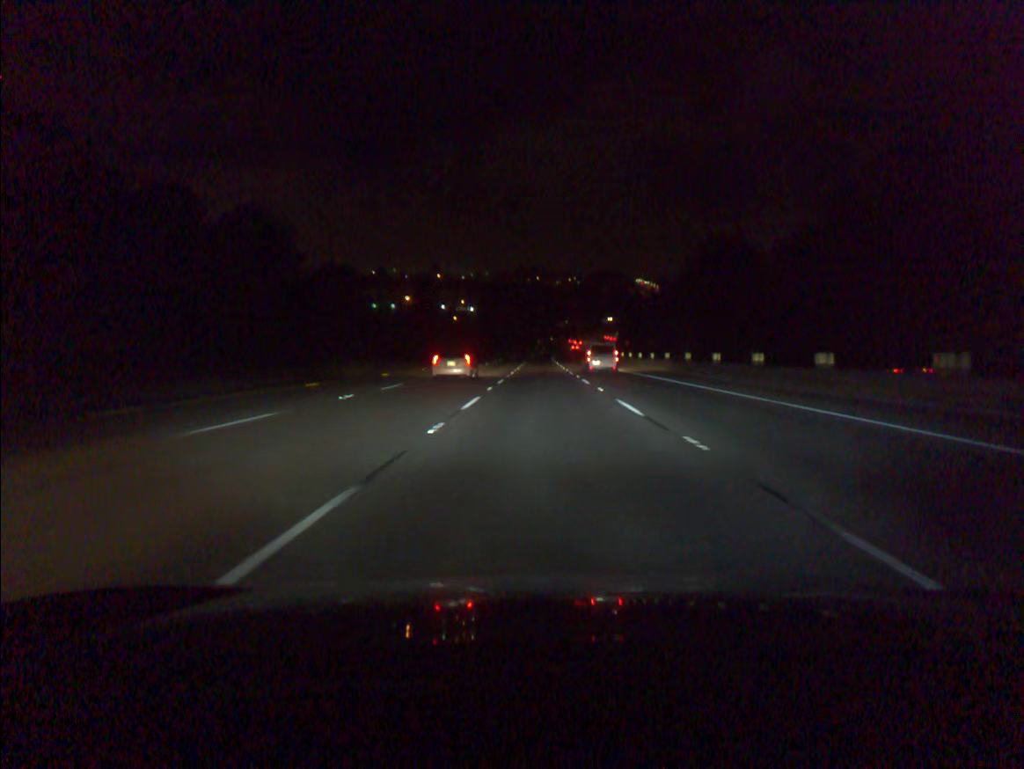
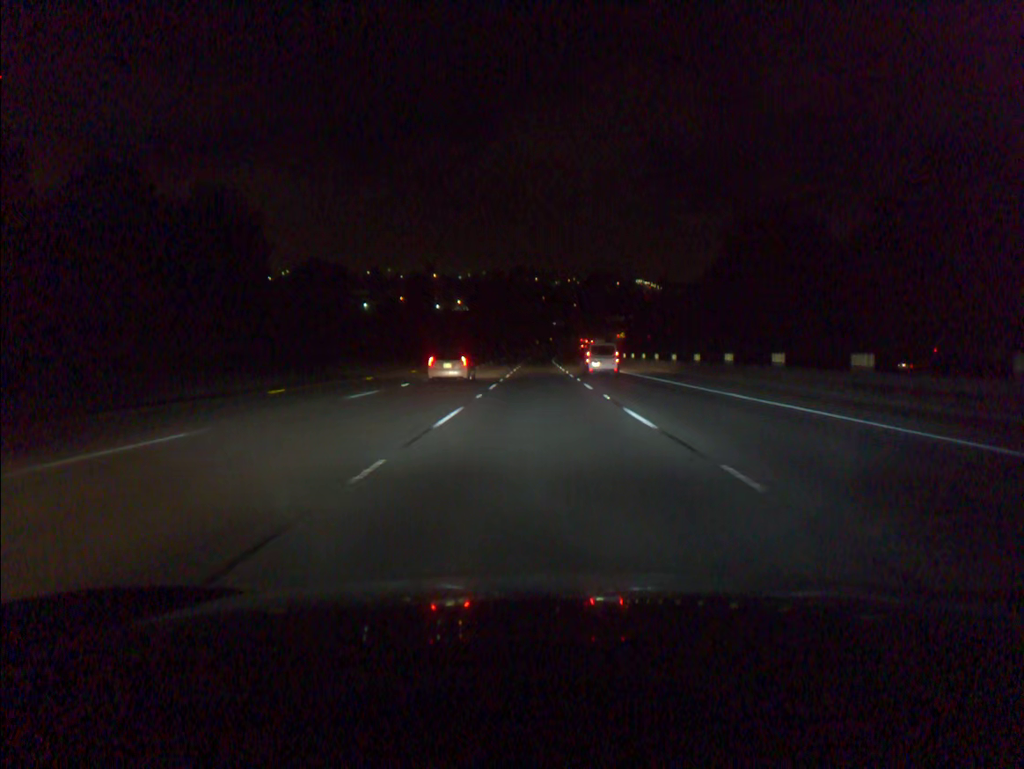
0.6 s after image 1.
(0.0, +18.3) m; 0°
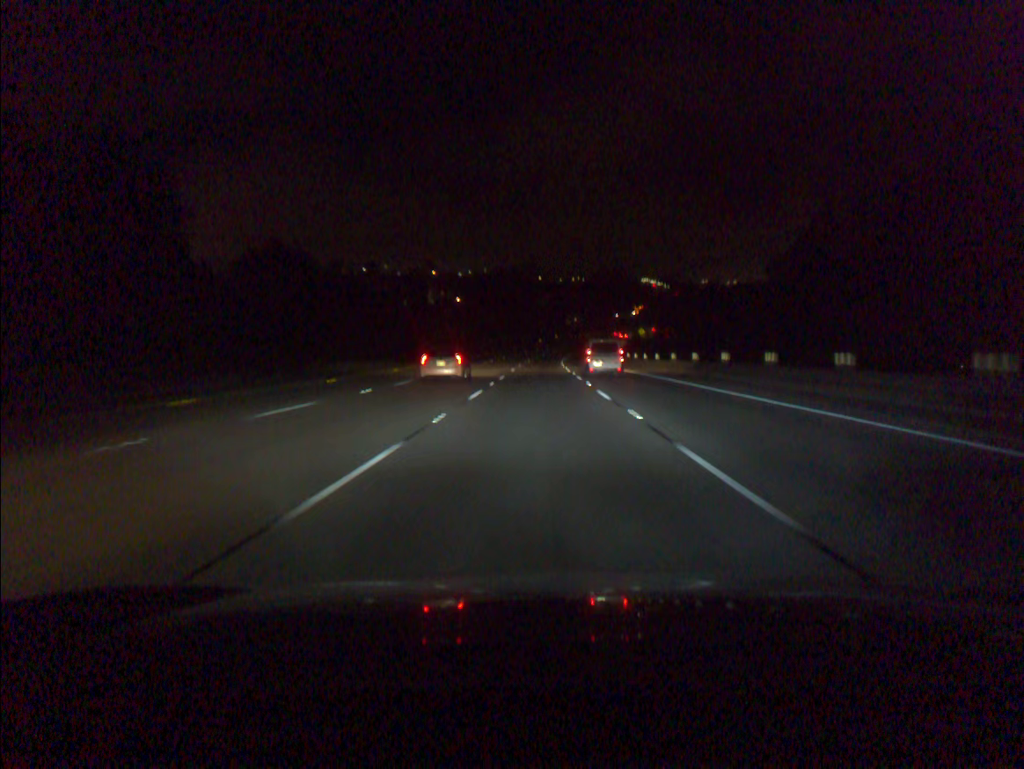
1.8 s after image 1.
(0.0, +36.6) m; 0°
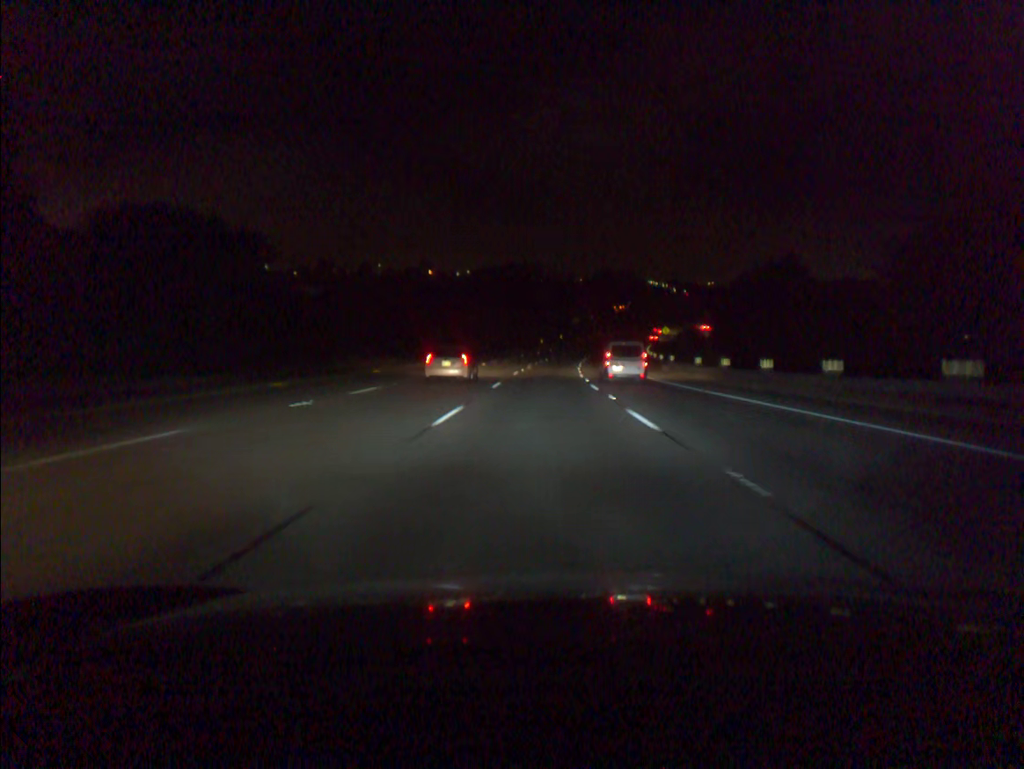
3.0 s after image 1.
(-0.1, +36.5) m; 0°
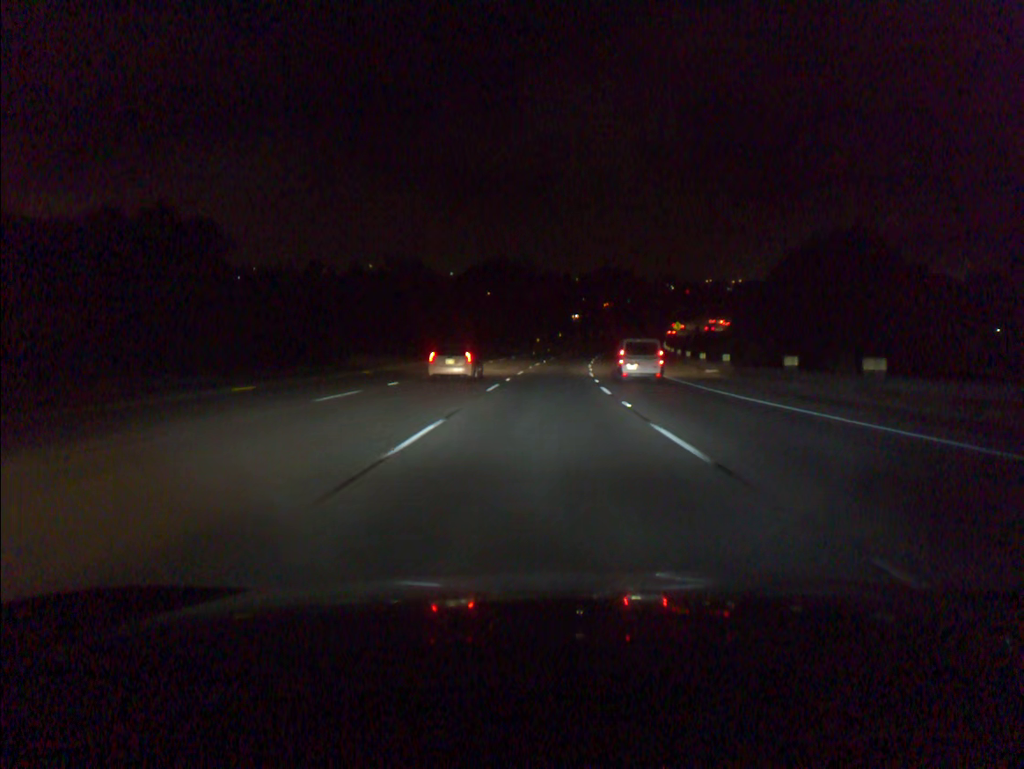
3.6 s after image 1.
(0.0, +18.3) m; 0°
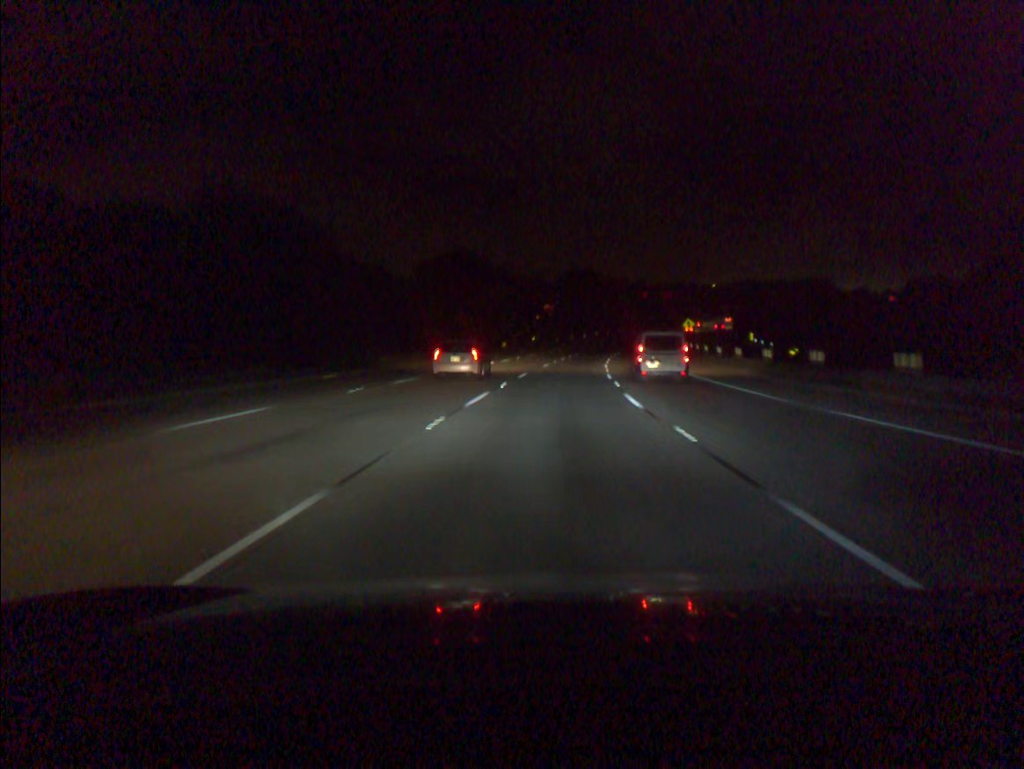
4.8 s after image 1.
(+0.5, +36.5) m; +2°
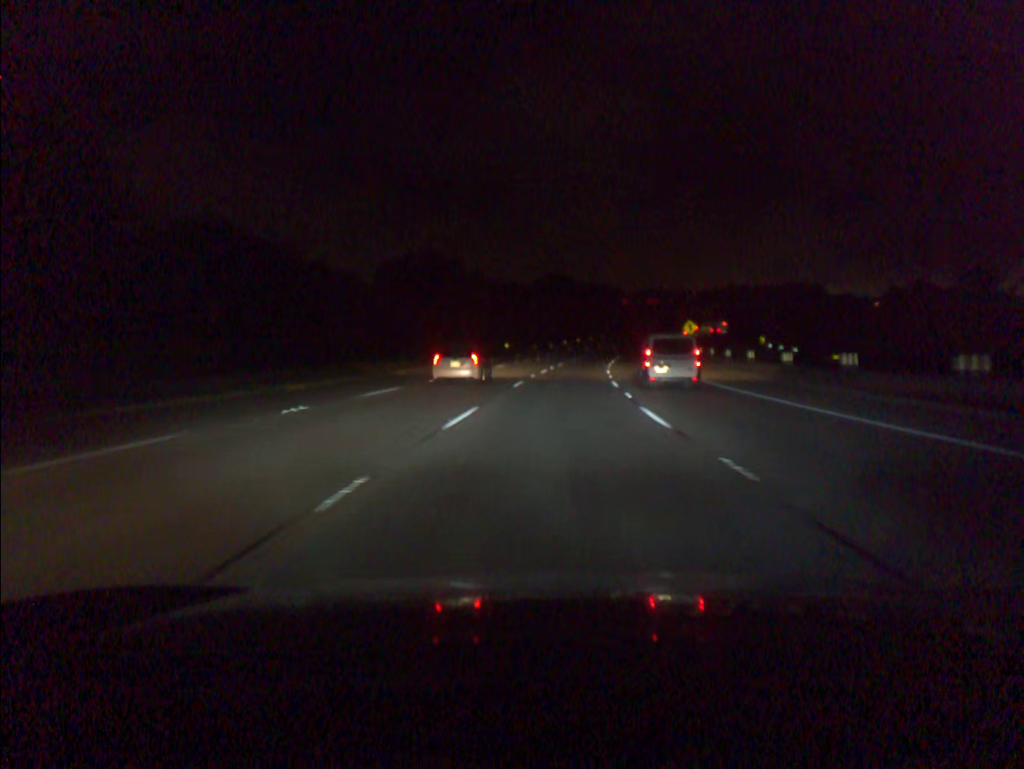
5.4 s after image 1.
(+0.3, +18.2) m; +2°
